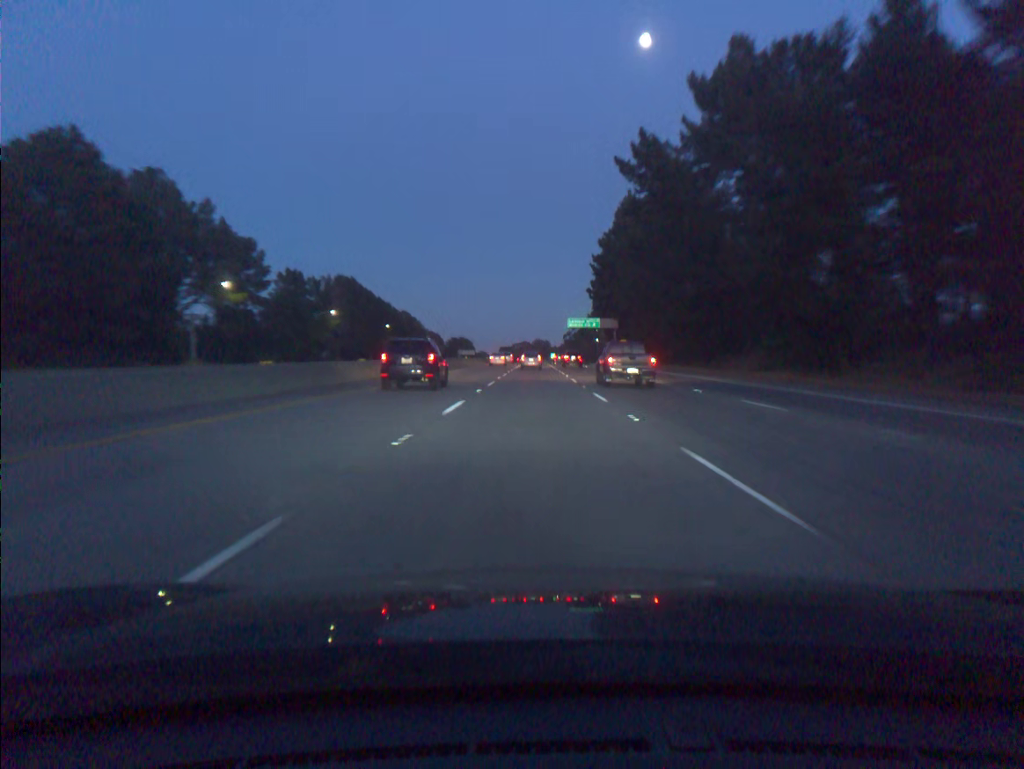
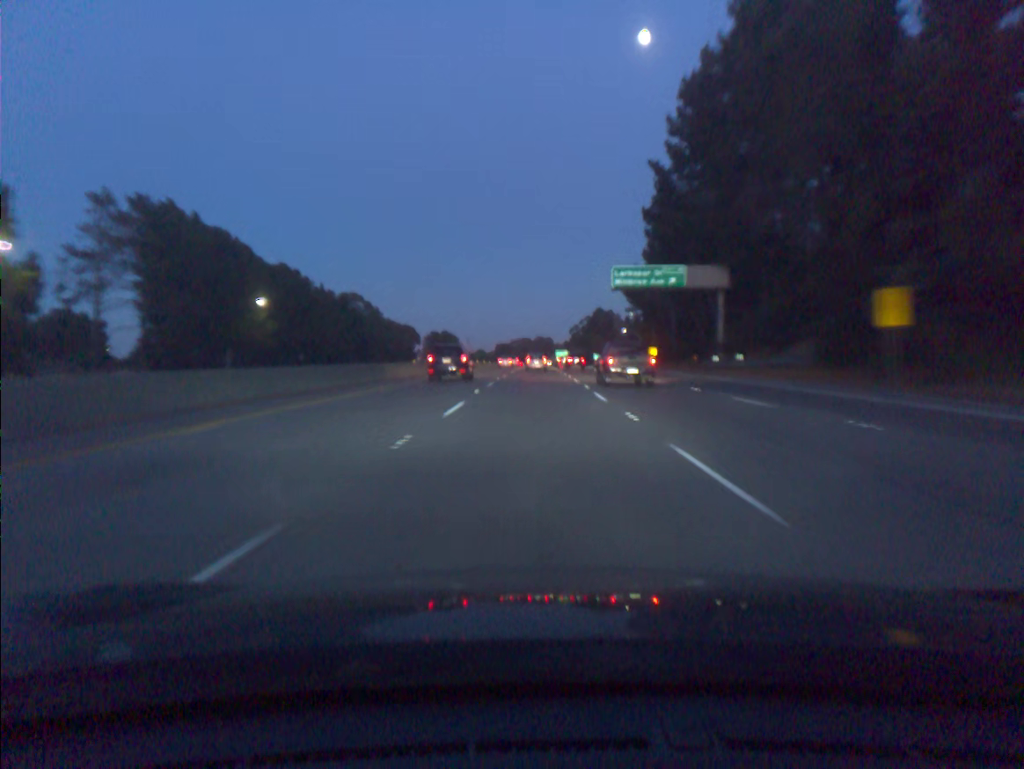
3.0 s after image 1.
(+0.1, +87.2) m; 0°
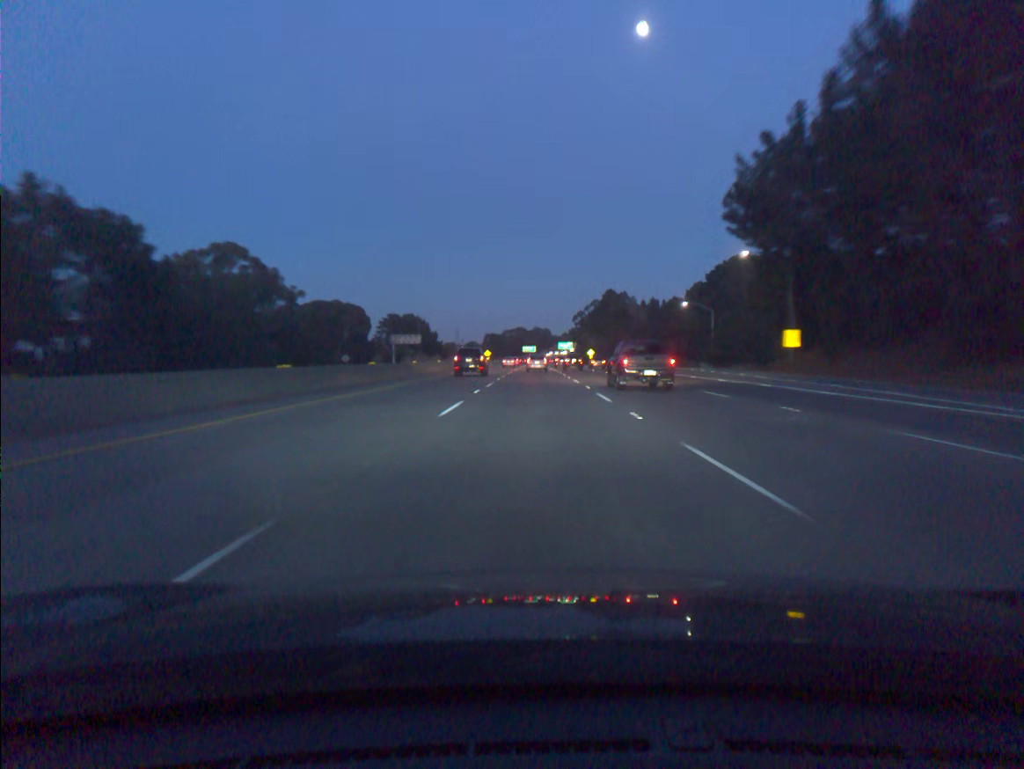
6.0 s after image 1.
(-0.1, +87.5) m; 0°
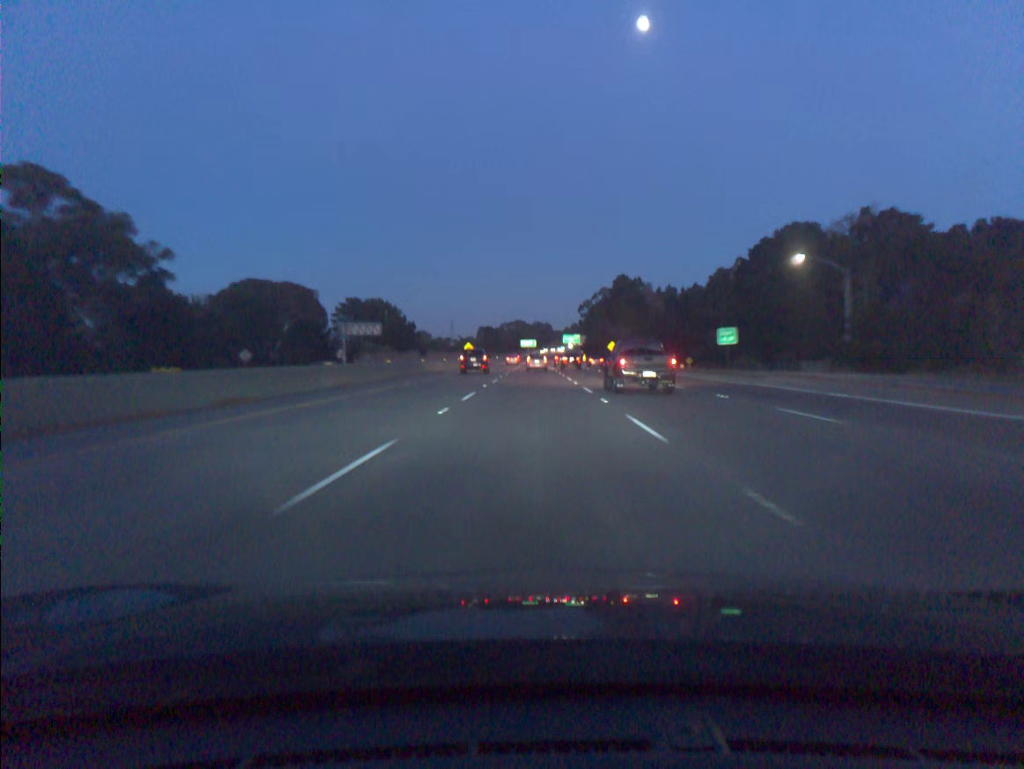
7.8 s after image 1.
(+0.1, +52.7) m; 0°
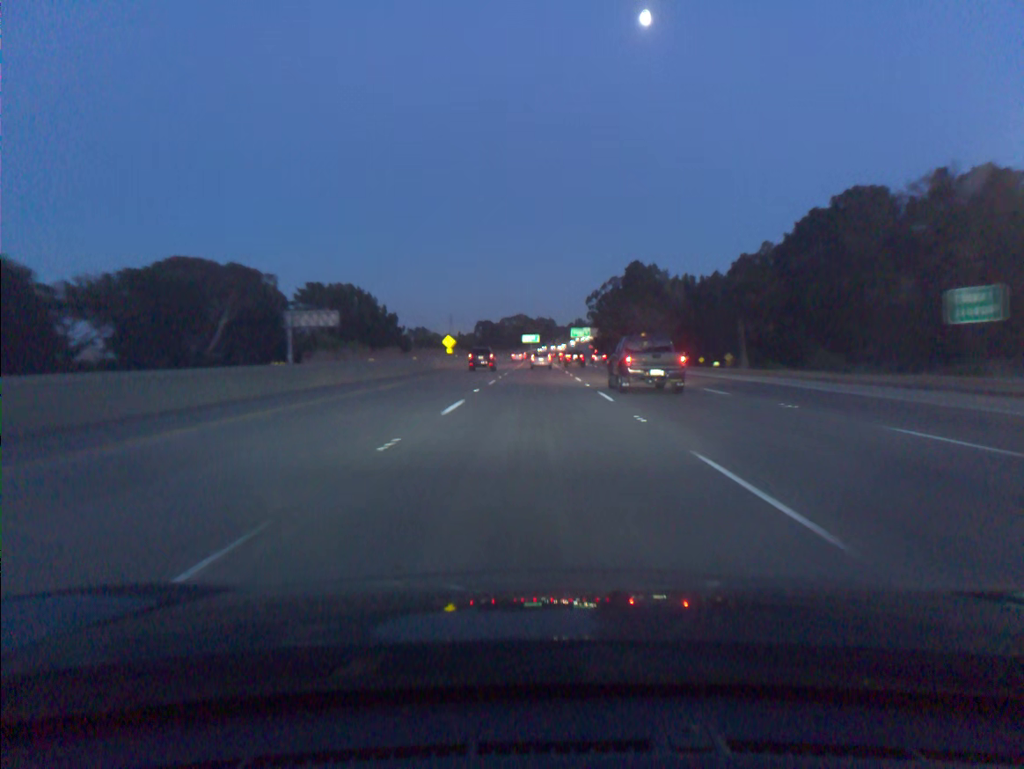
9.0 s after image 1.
(0.0, +35.2) m; 0°
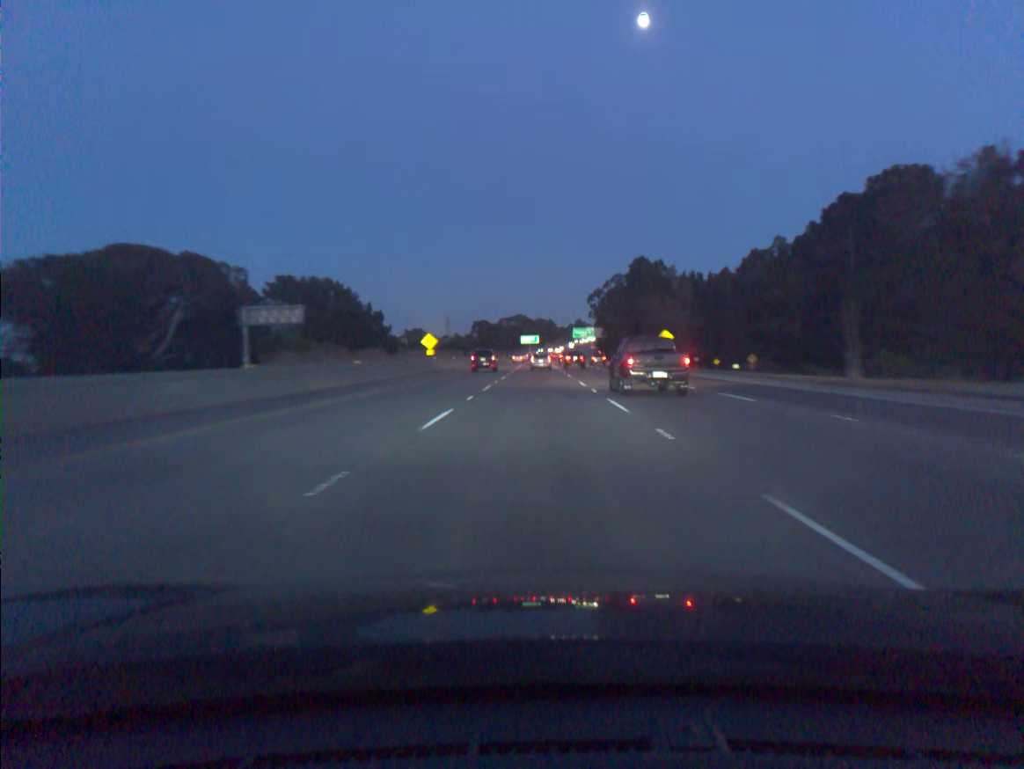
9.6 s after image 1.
(0.0, +17.6) m; 0°
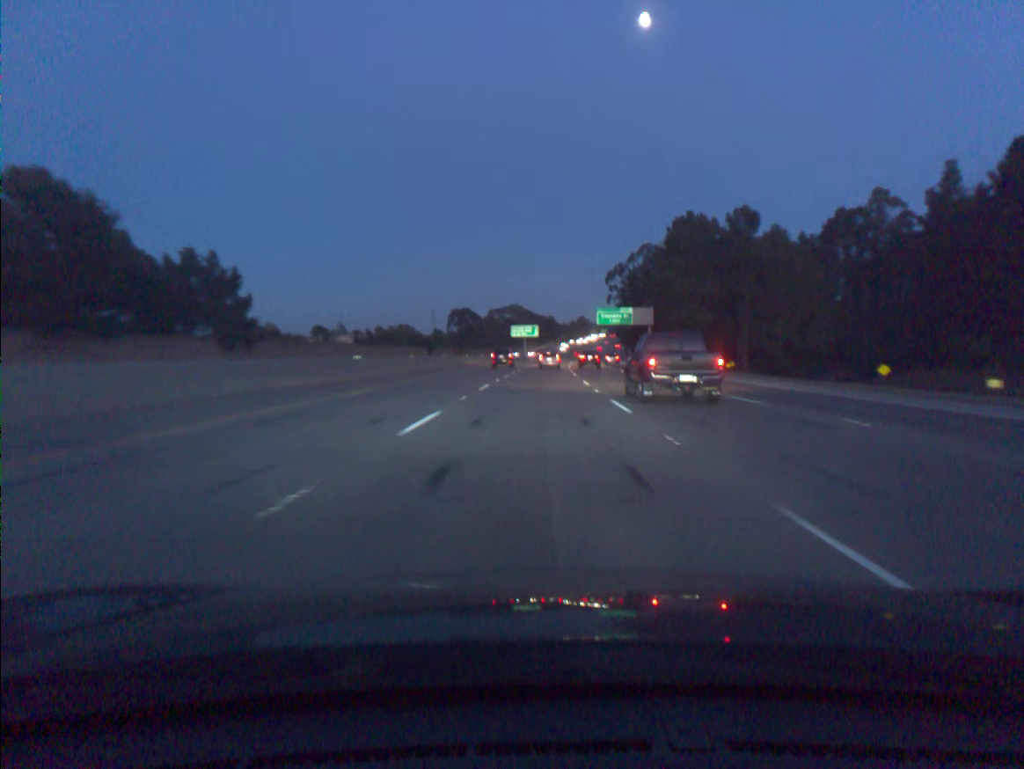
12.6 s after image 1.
(+0.2, +88.3) m; 0°
